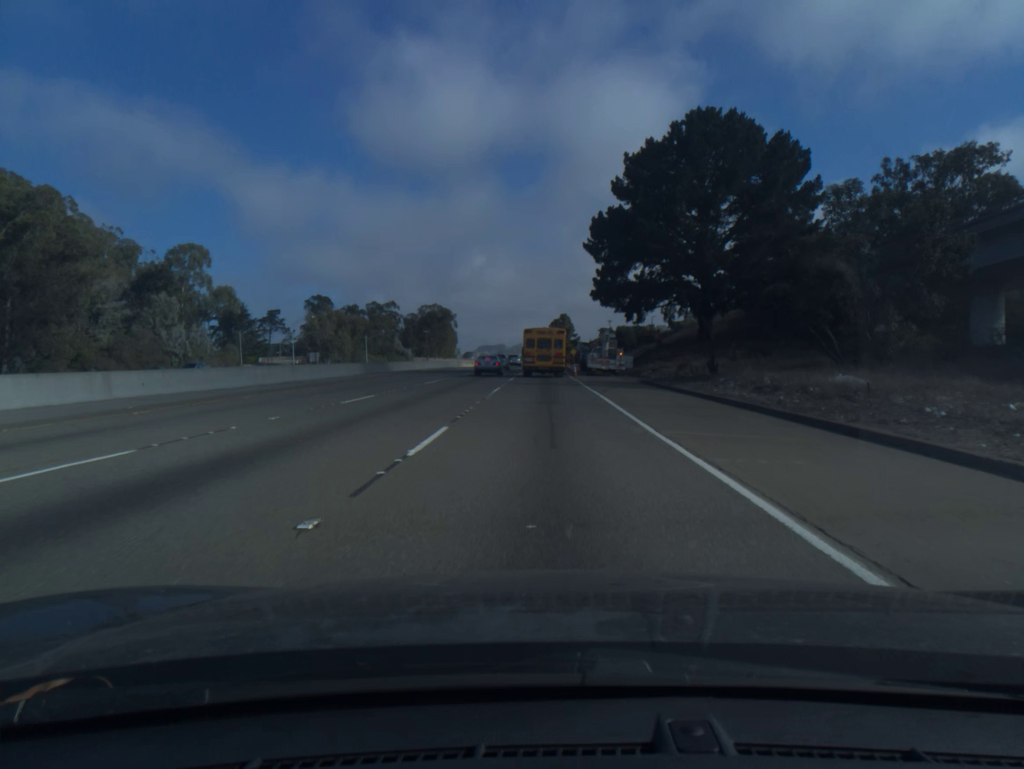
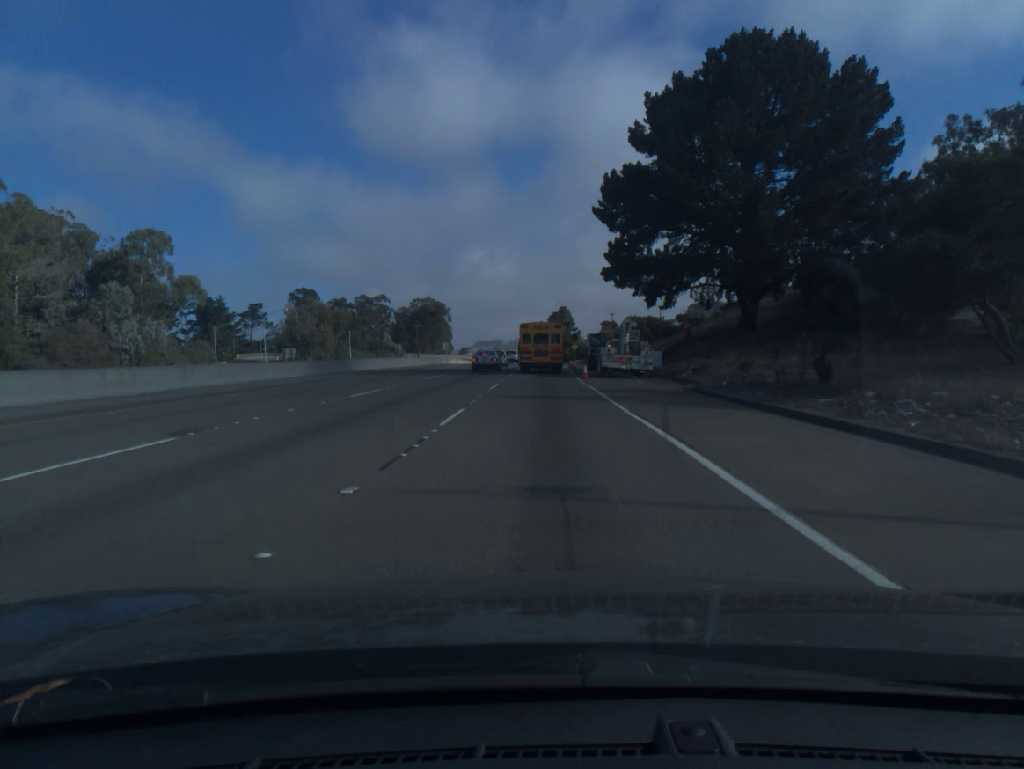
(0.0, +13.3) m; 0°
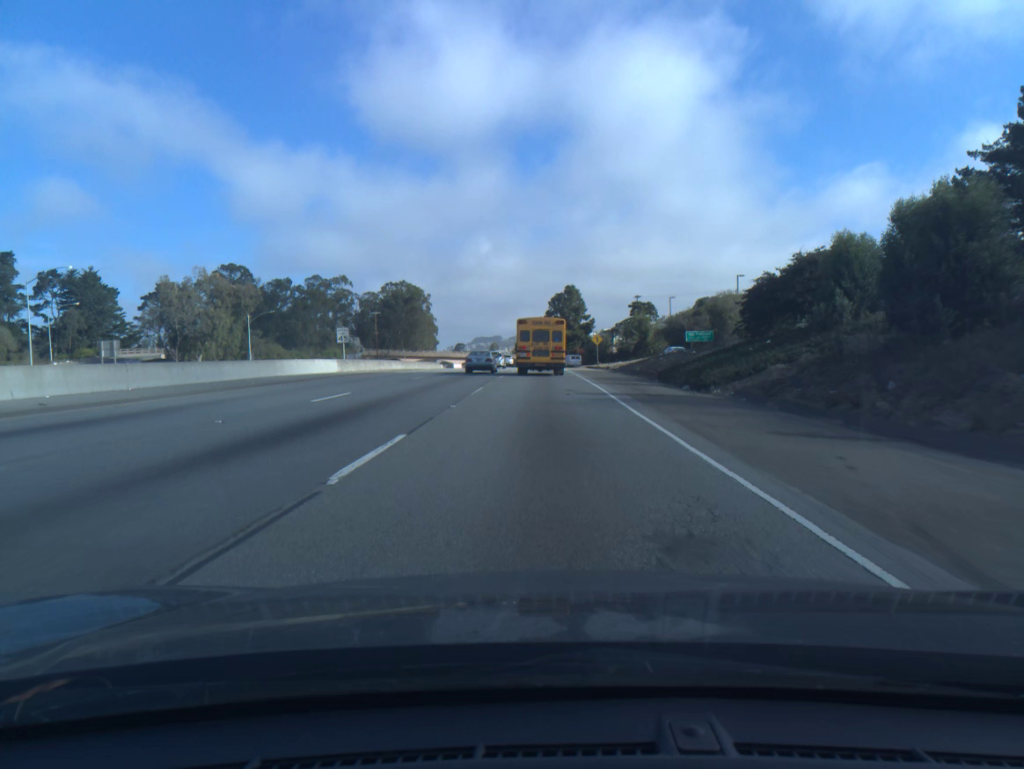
(+0.1, +63.0) m; 0°
